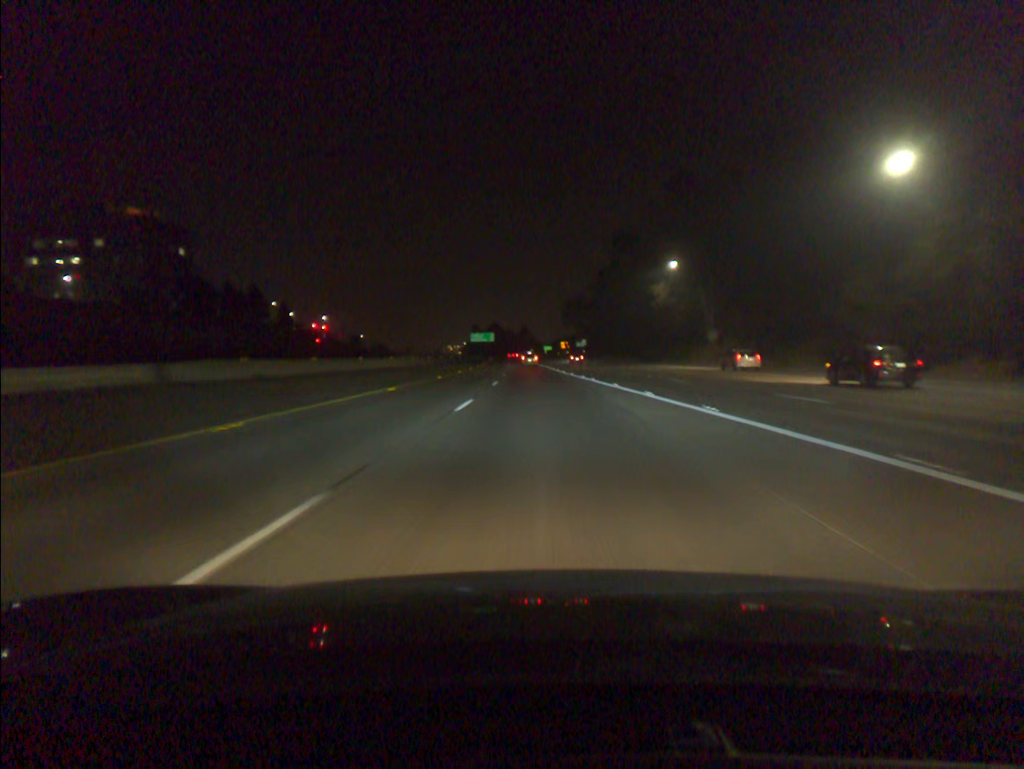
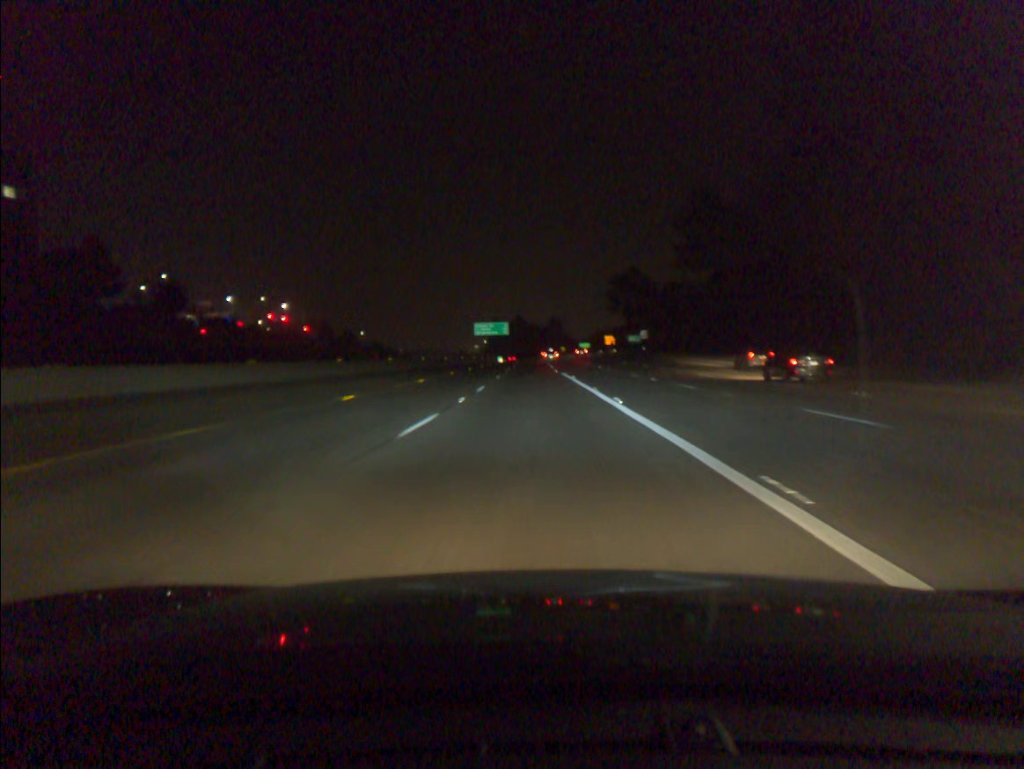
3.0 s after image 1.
(-1.1, +78.2) m; -2°
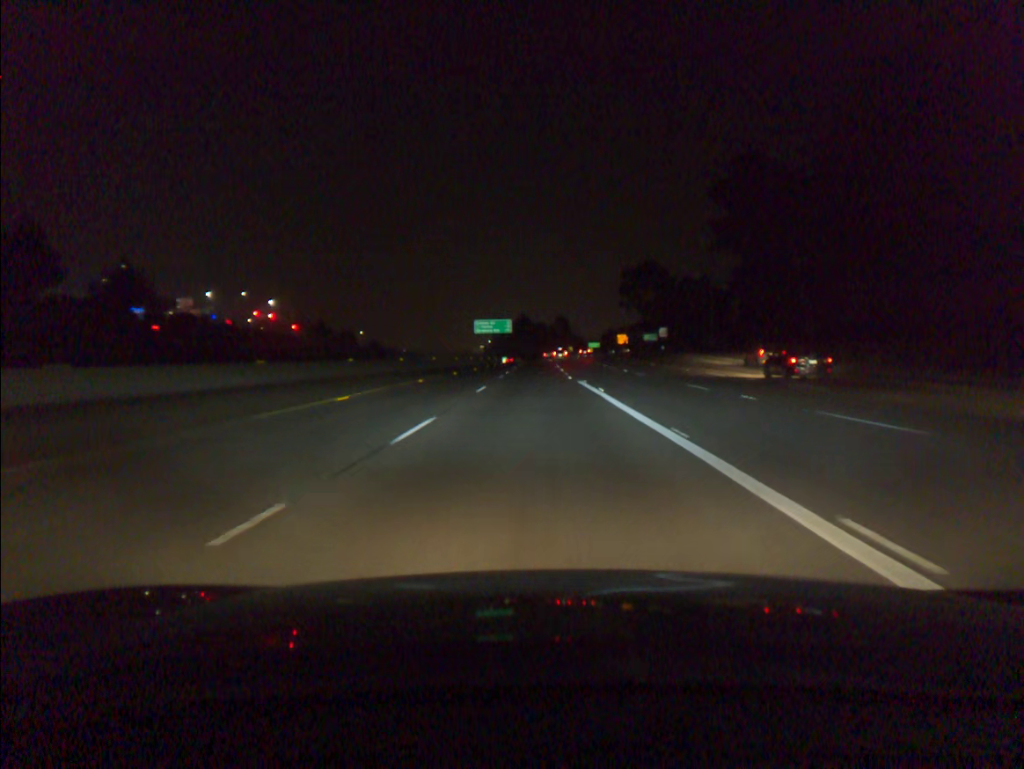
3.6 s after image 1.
(-0.1, +15.7) m; -1°
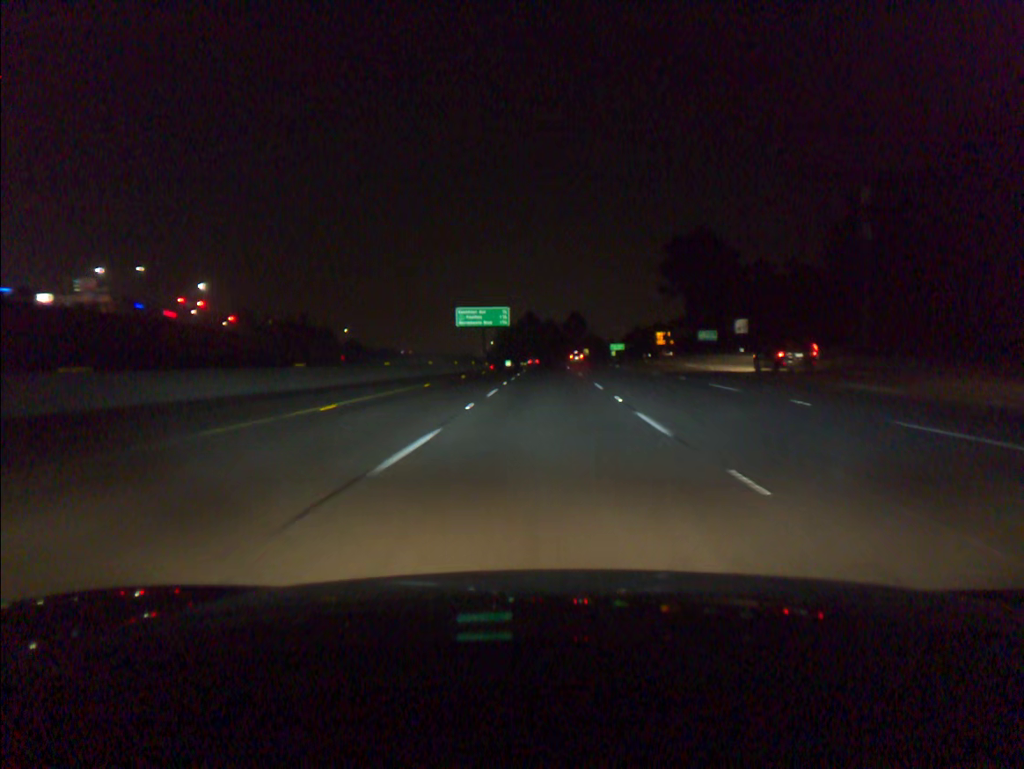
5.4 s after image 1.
(-0.3, +46.9) m; 0°
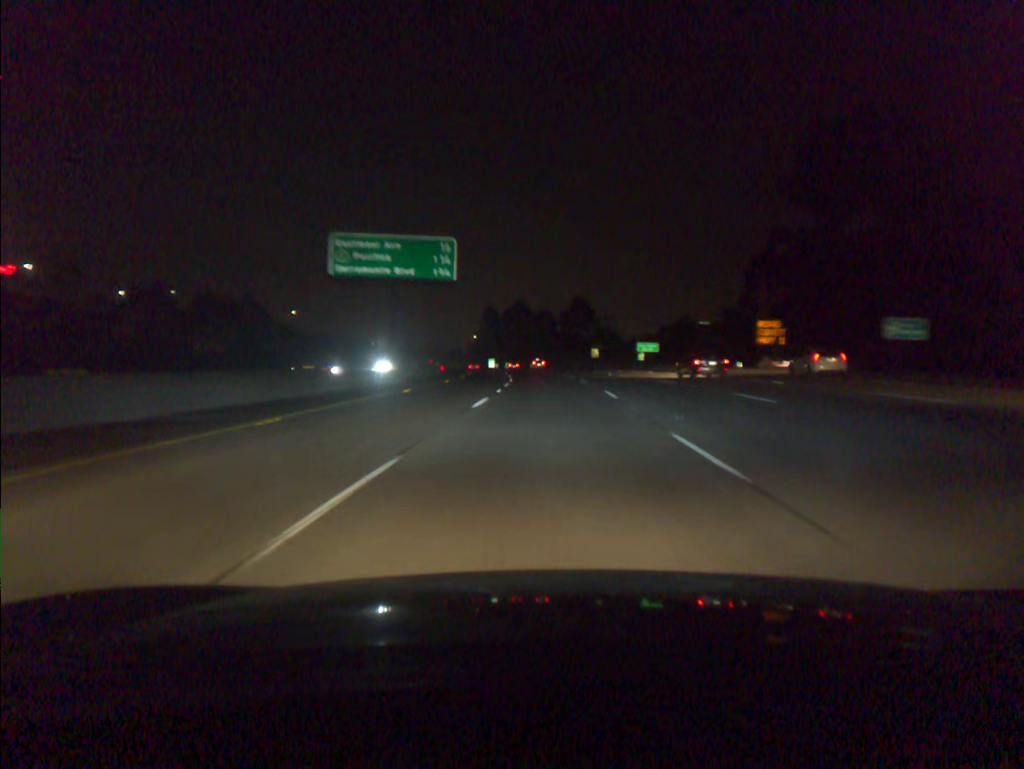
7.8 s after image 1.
(+0.4, +62.2) m; +1°
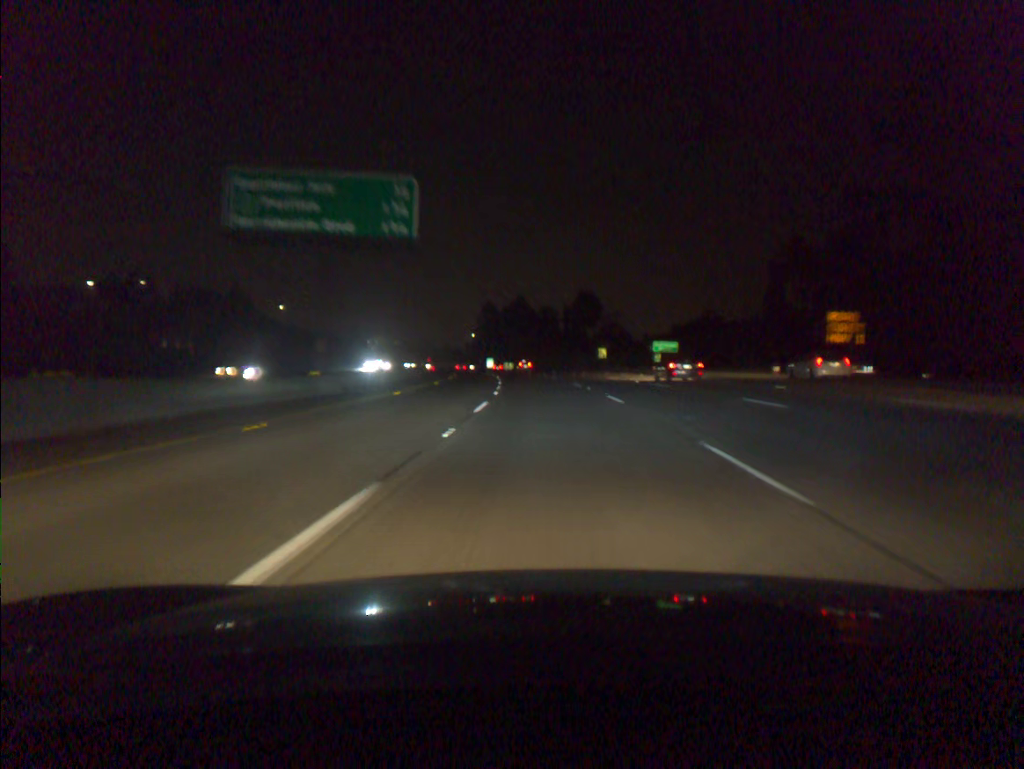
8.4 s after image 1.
(0.0, +15.5) m; 0°
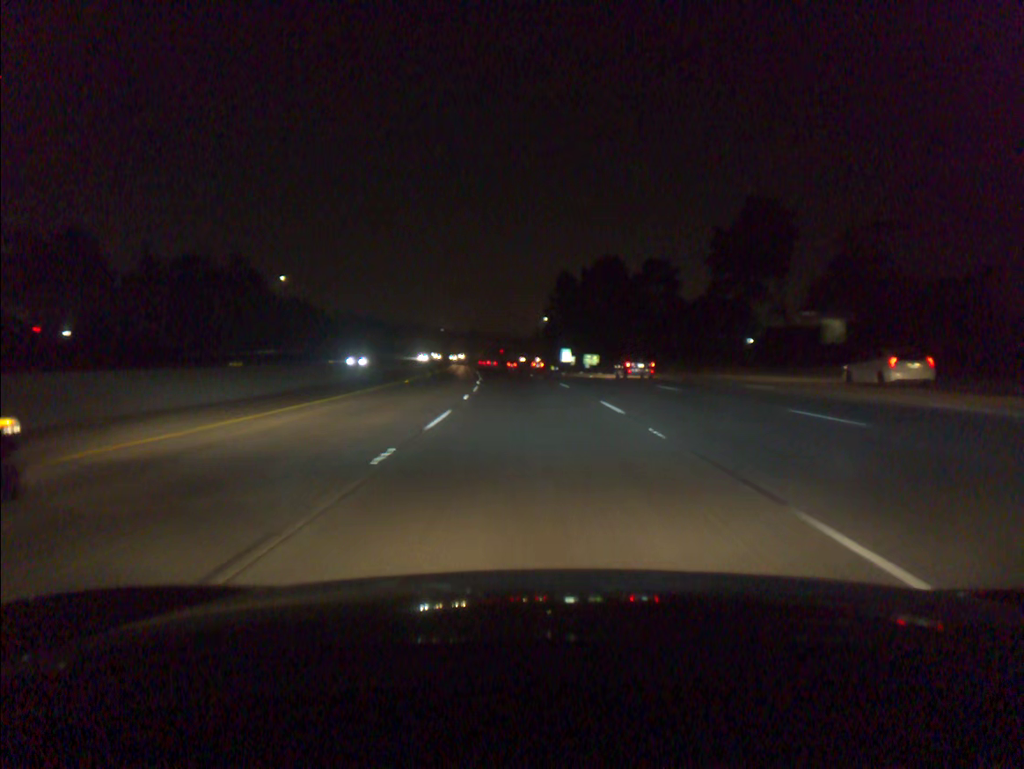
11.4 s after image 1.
(-3.0, +78.1) m; -6°
